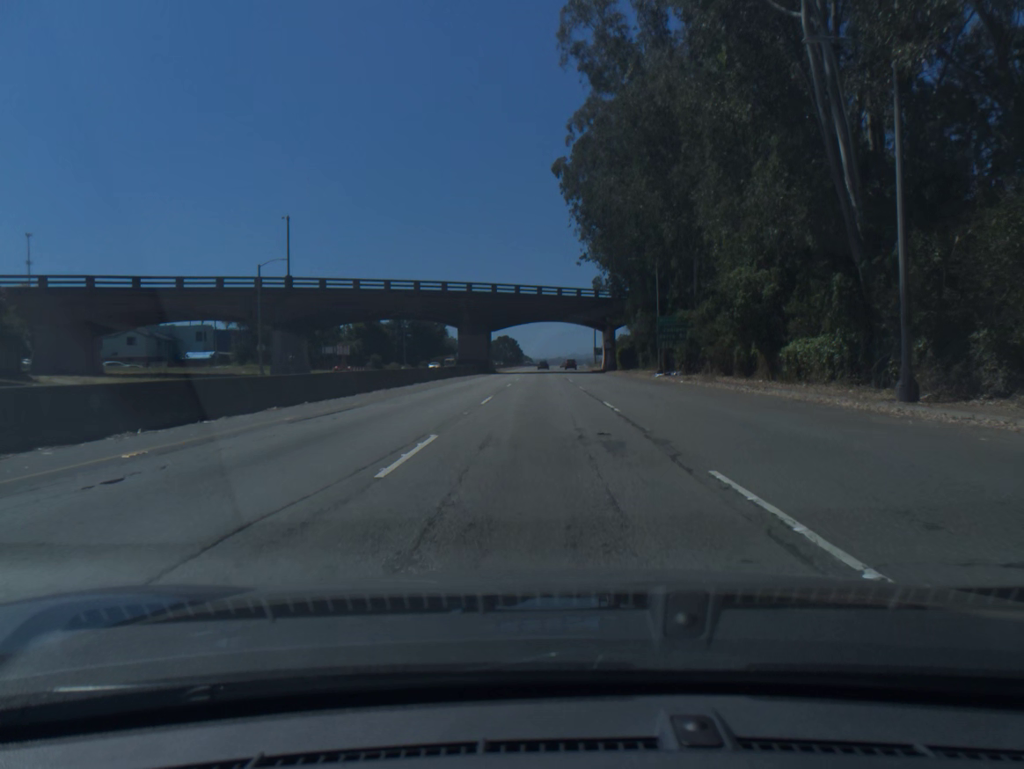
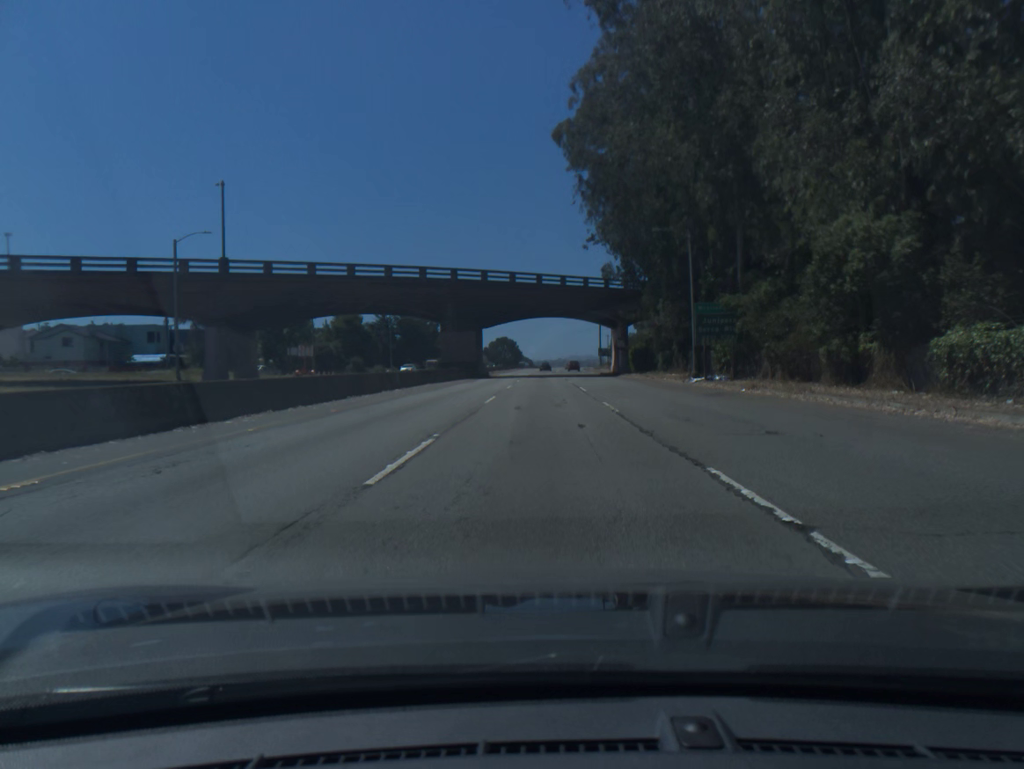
(0.0, +14.4) m; 0°
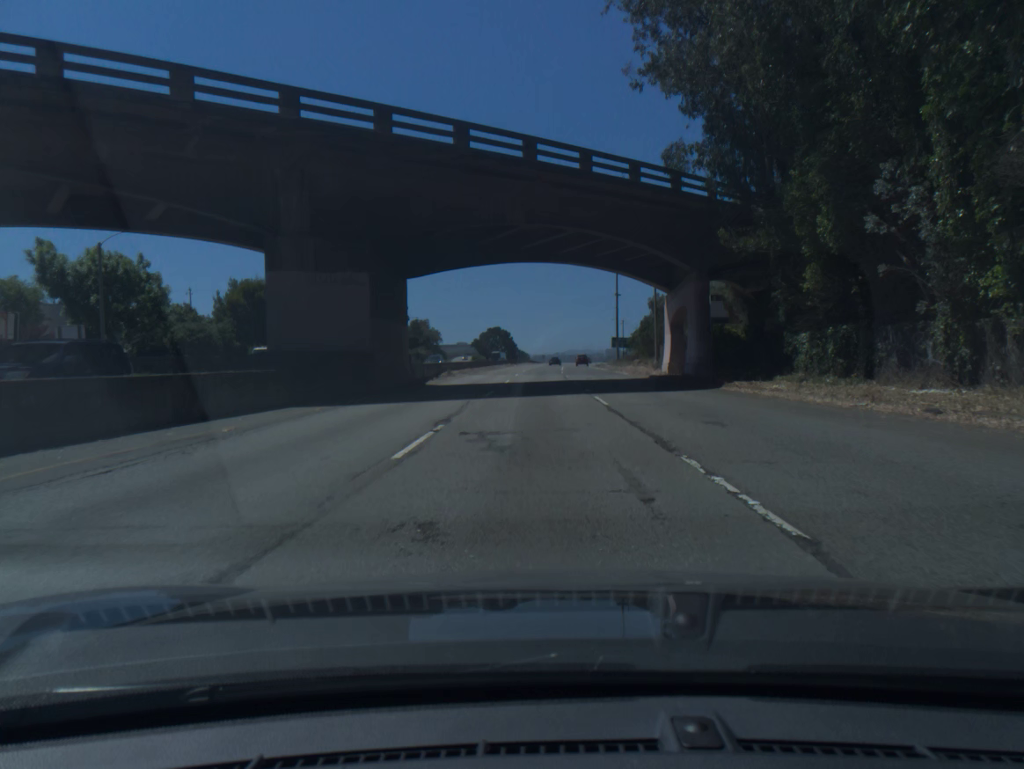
(+0.1, +43.4) m; 0°
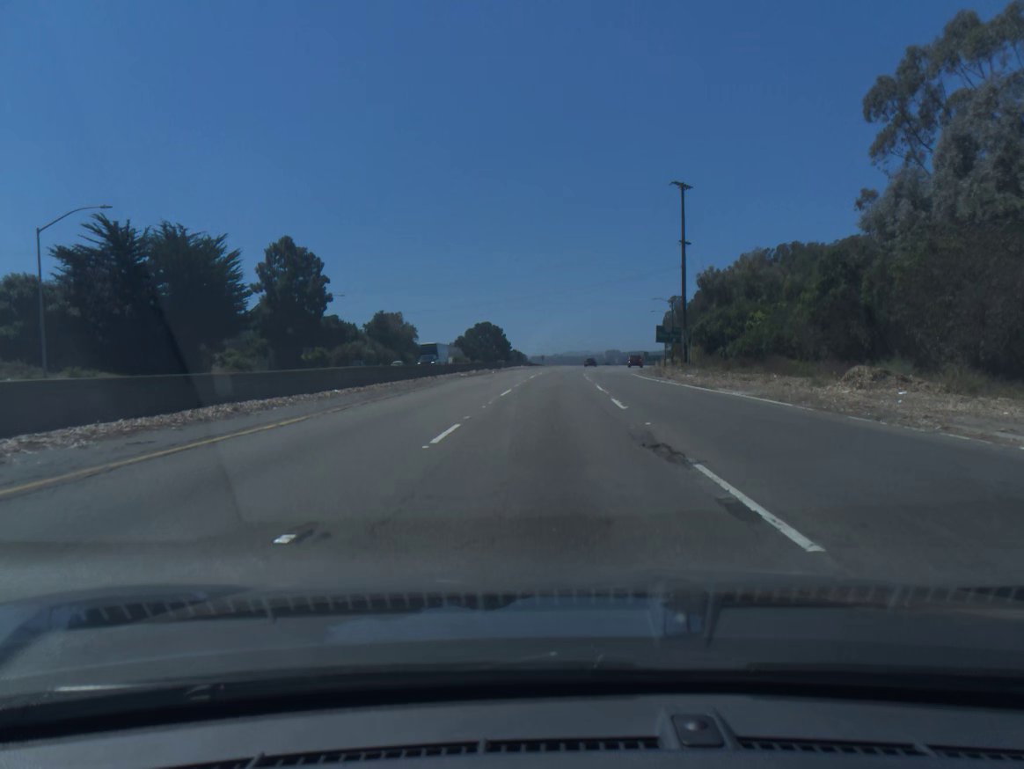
(-0.1, +57.2) m; 0°
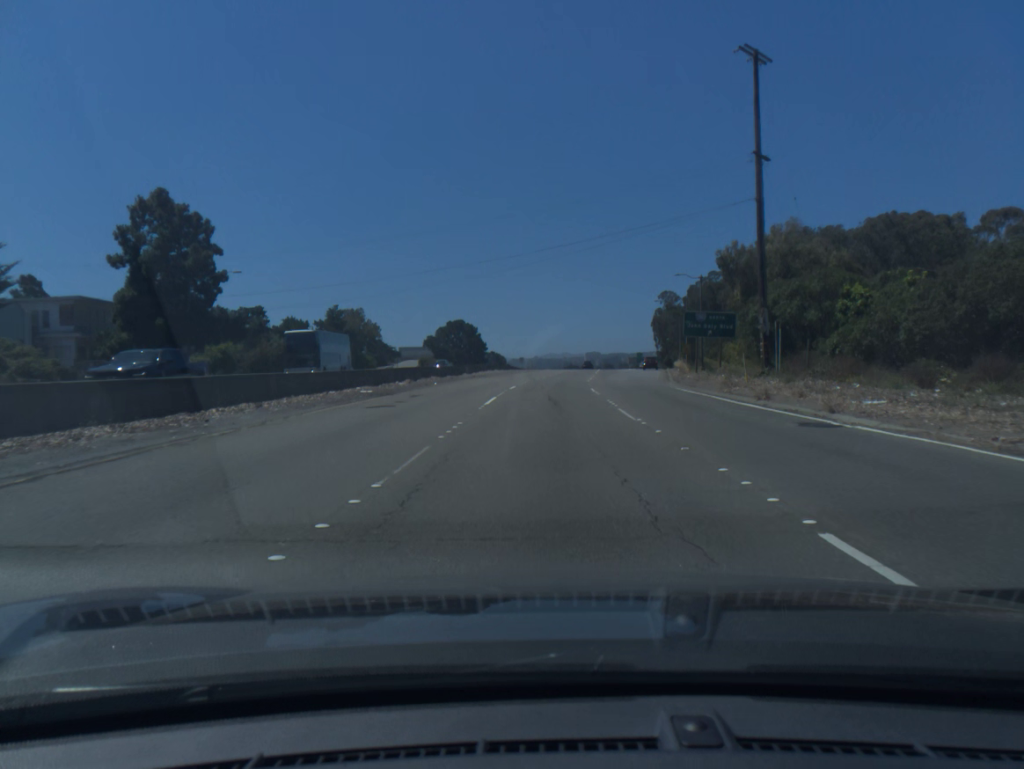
(+0.3, +28.3) m; +1°
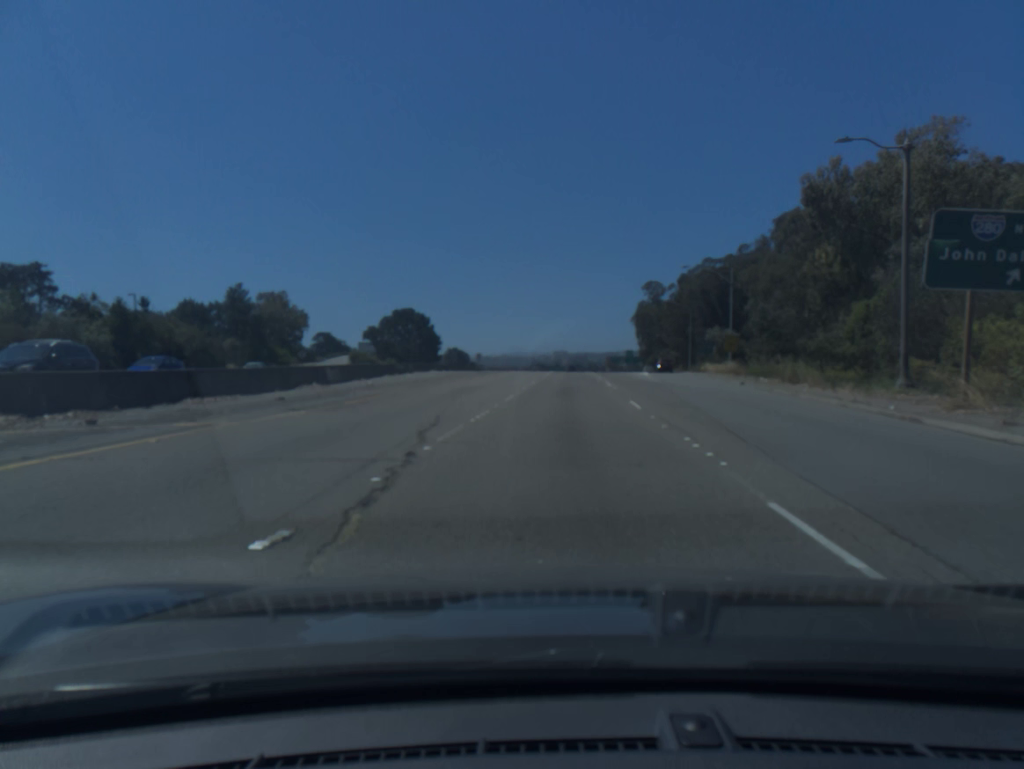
(+0.7, +42.5) m; +2°
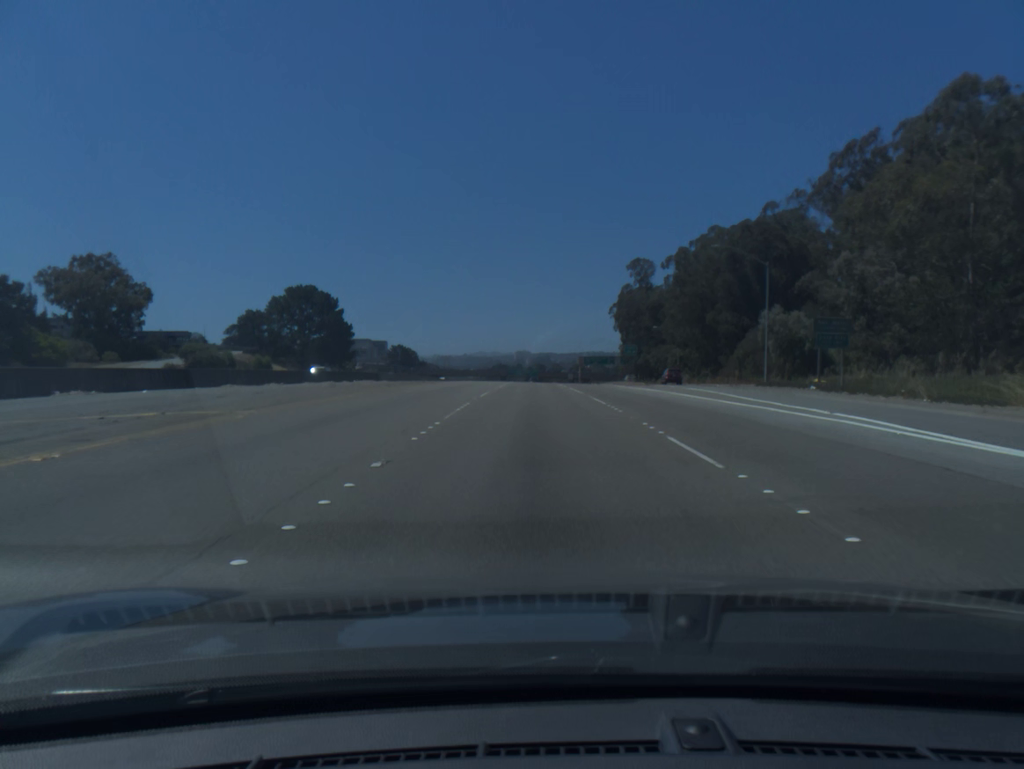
(+2.0, +56.8) m; +3°
